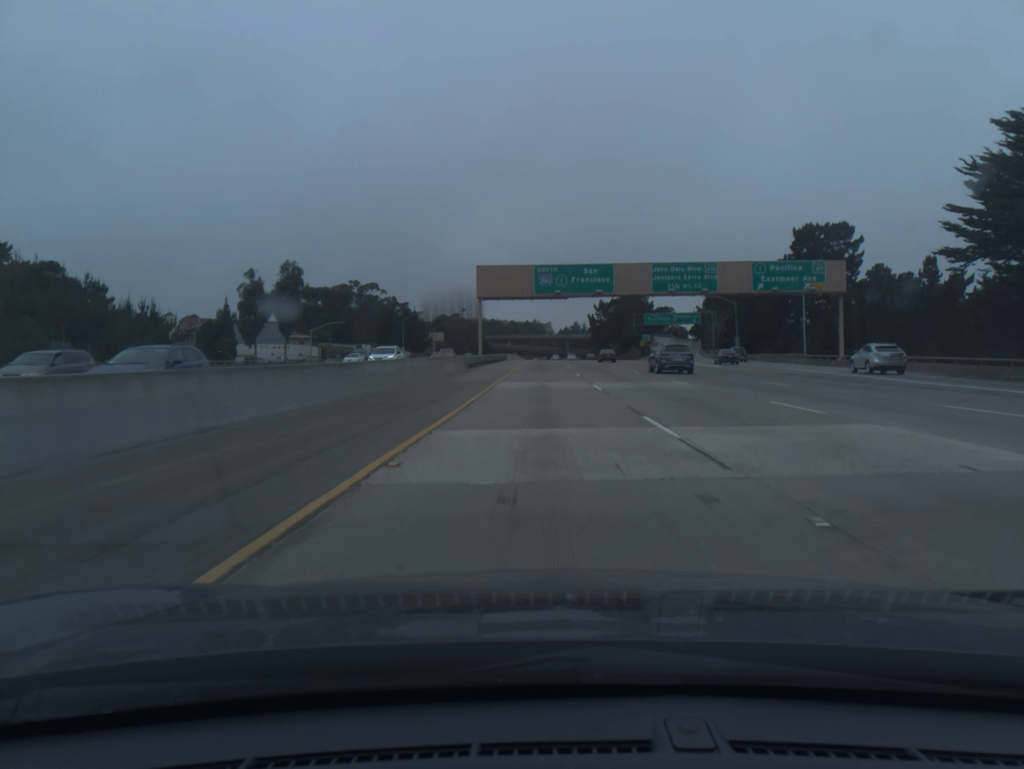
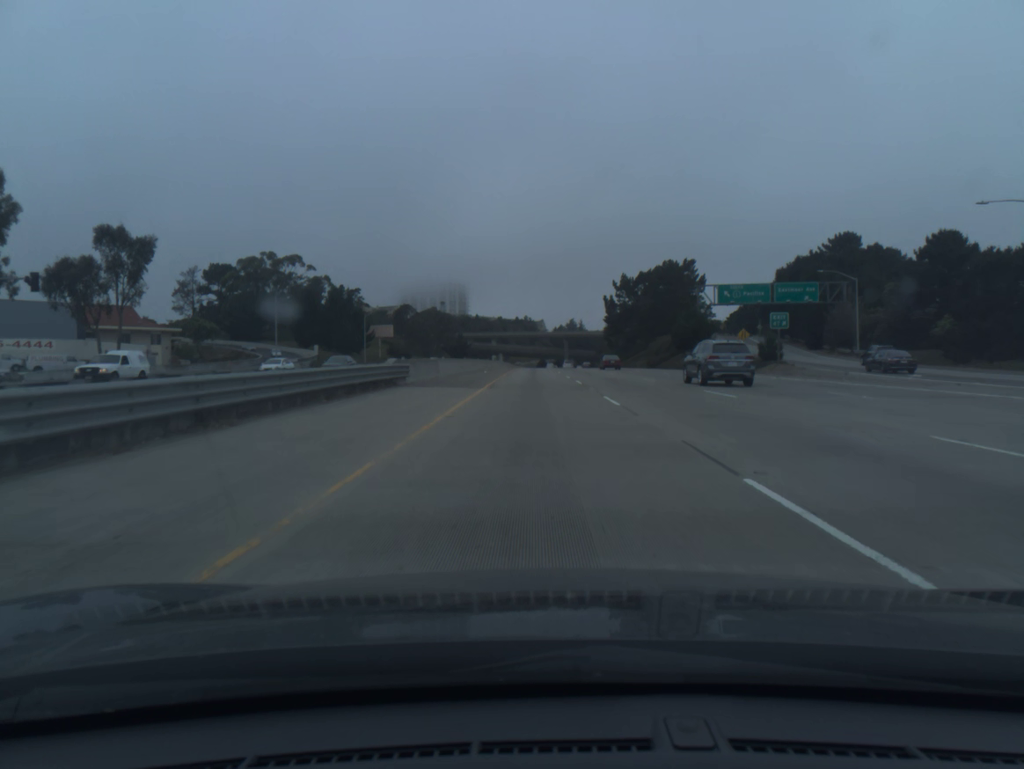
(+0.4, +81.2) m; +1°
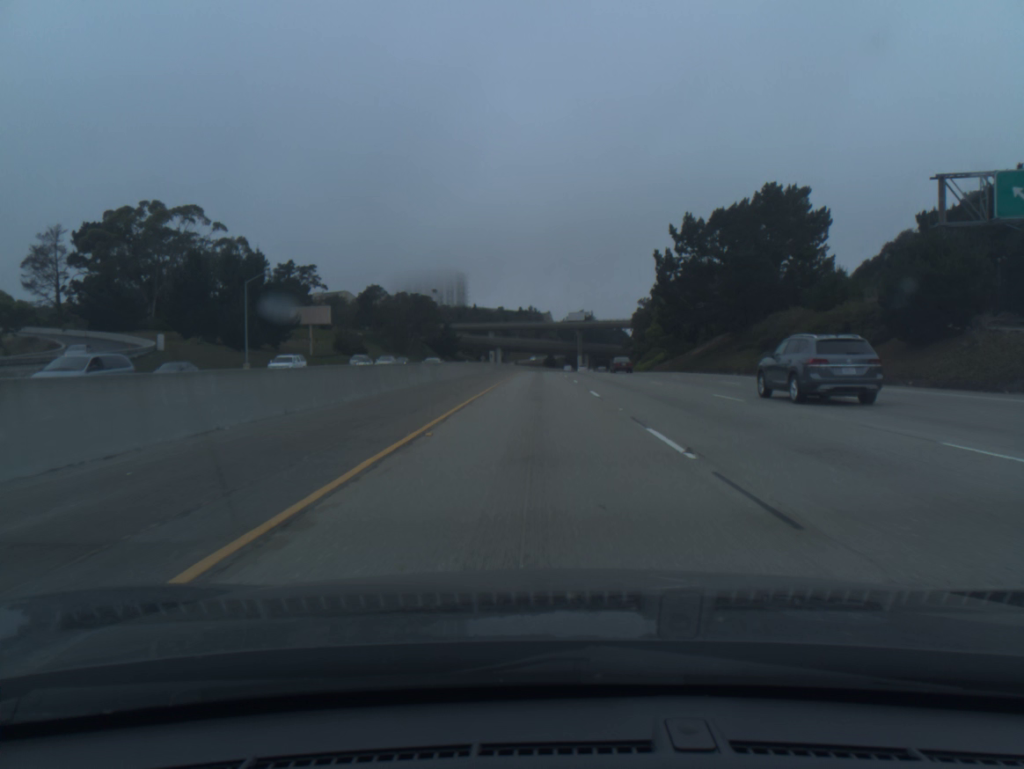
(-0.2, +61.1) m; 0°
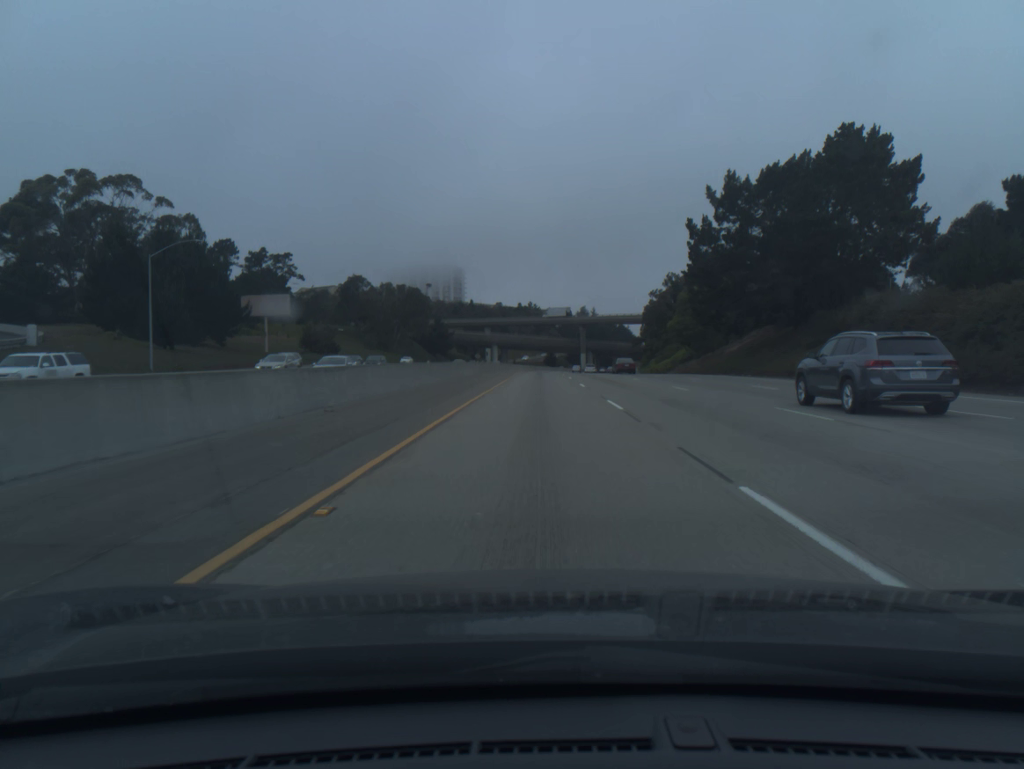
(0.0, +20.5) m; 0°
